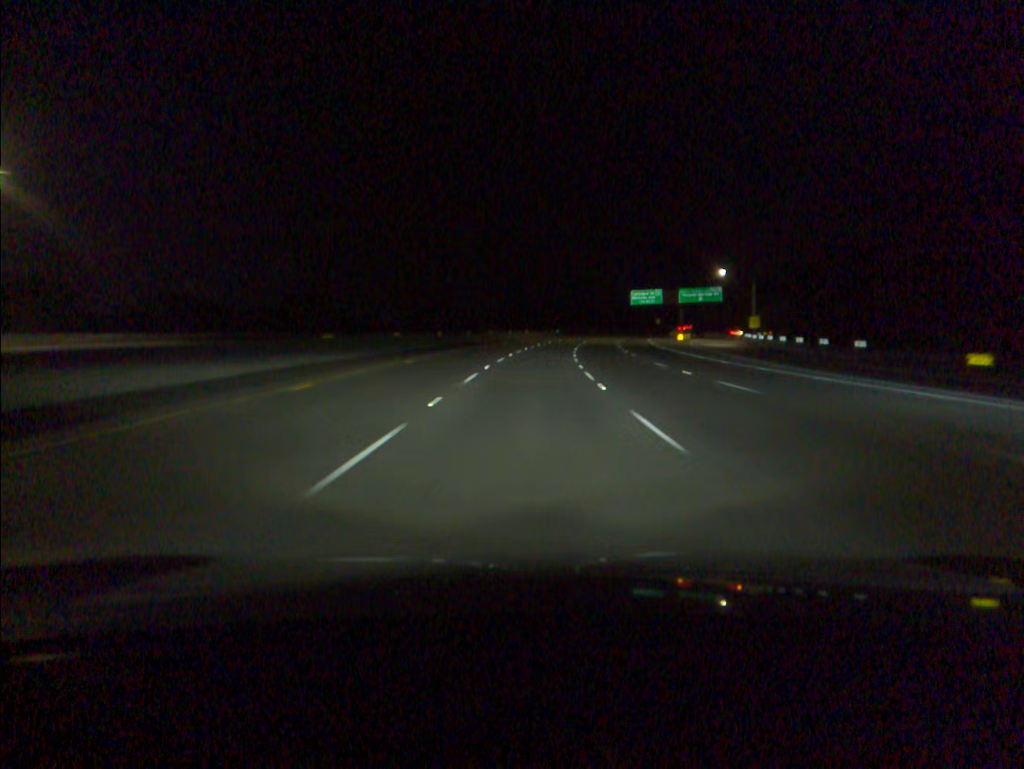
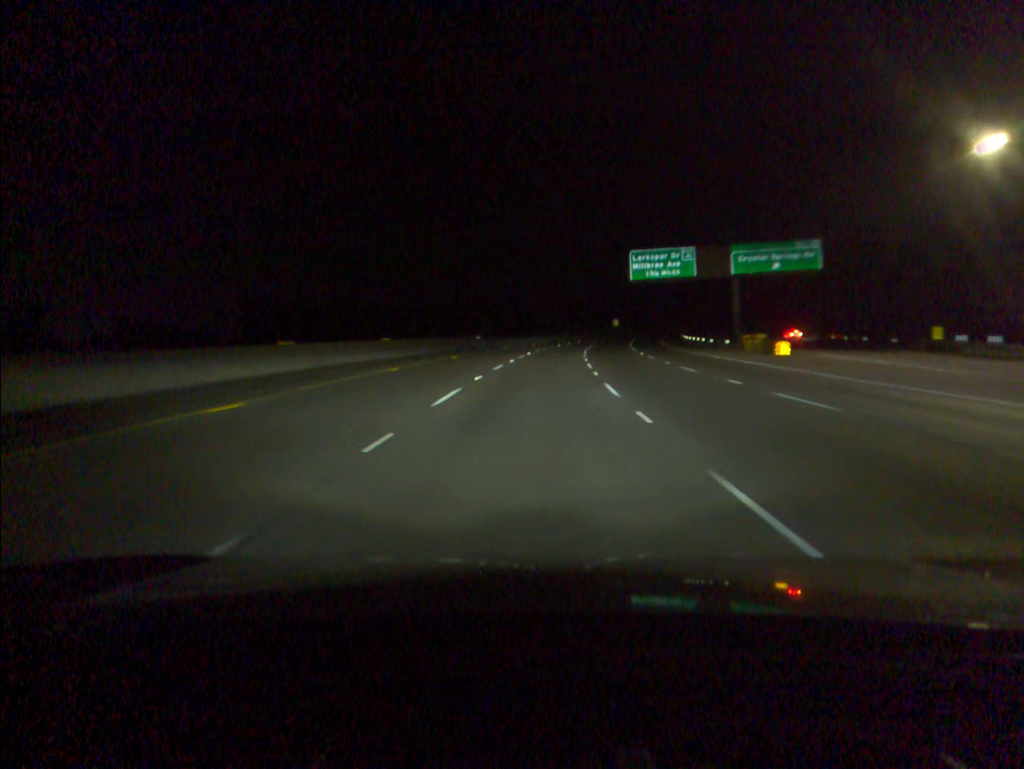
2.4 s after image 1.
(+3.1, +77.2) m; +5°
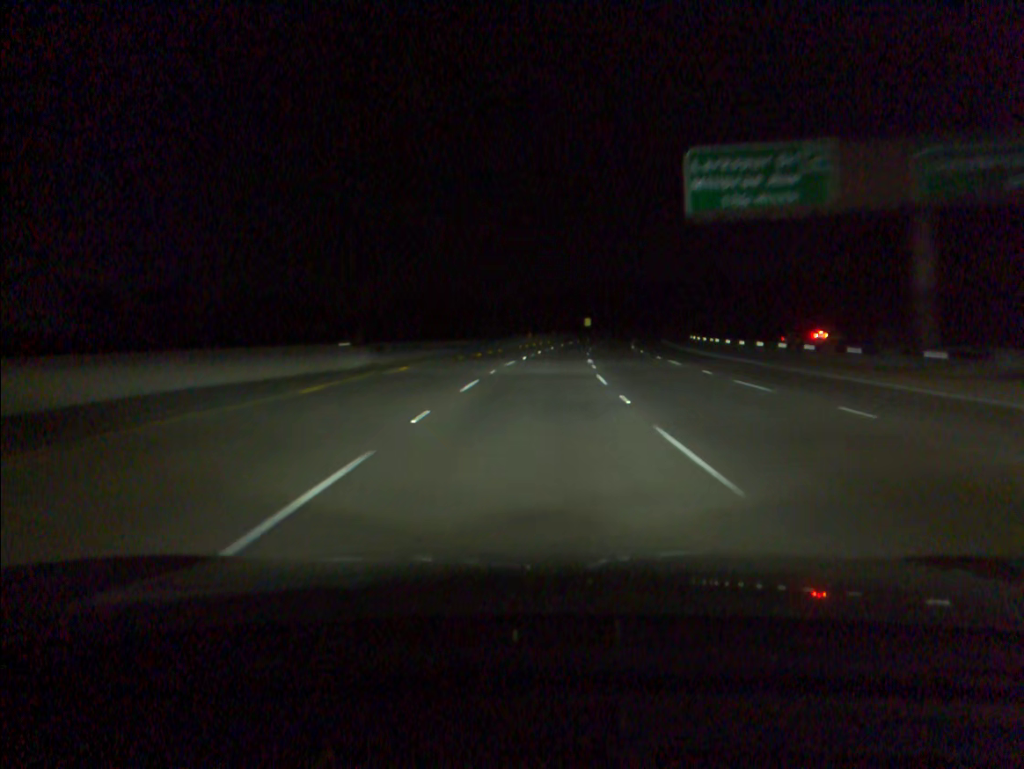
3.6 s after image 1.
(+1.1, +38.7) m; +3°
